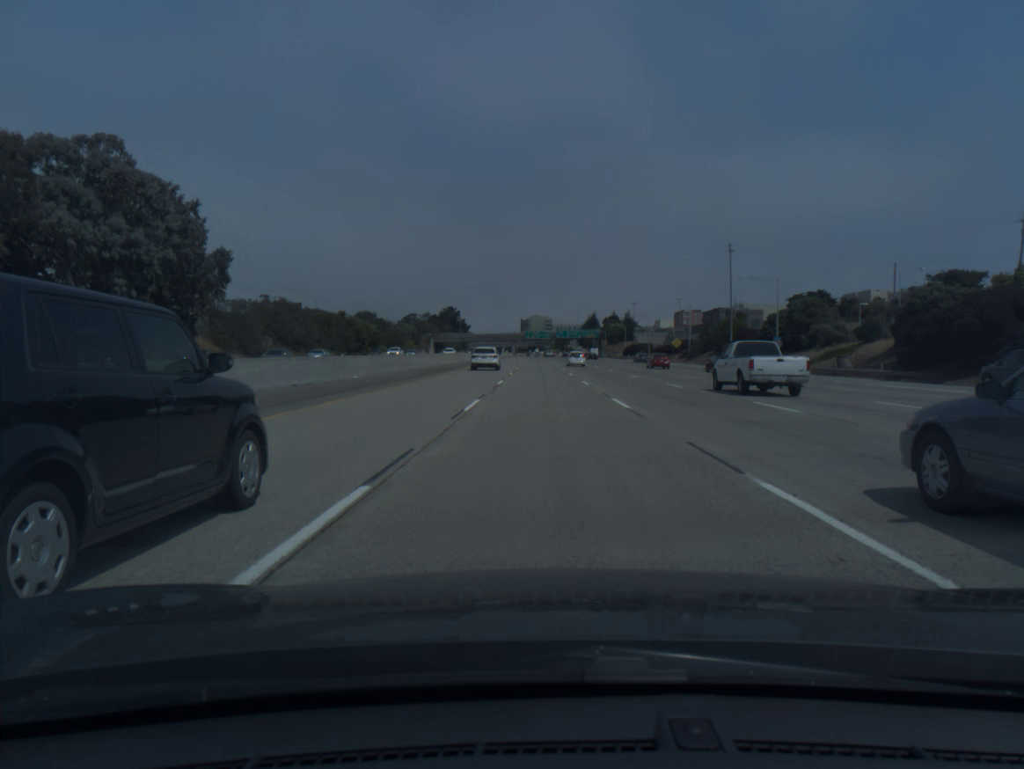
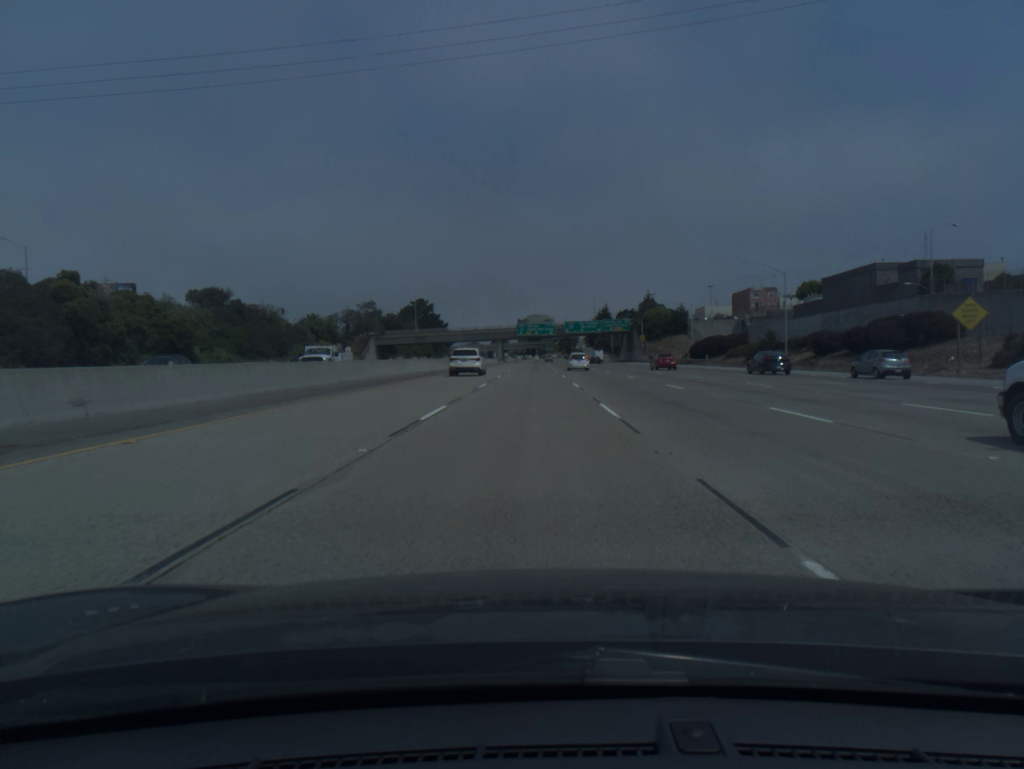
(-0.1, +102.7) m; 0°
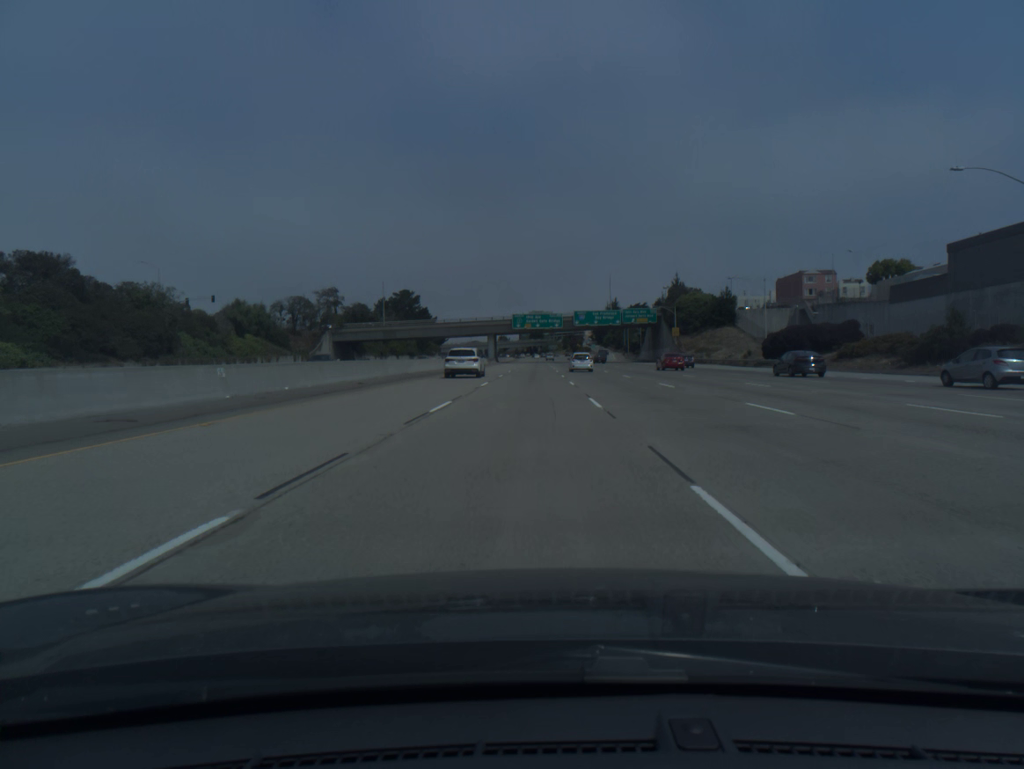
(0.0, +40.9) m; 0°
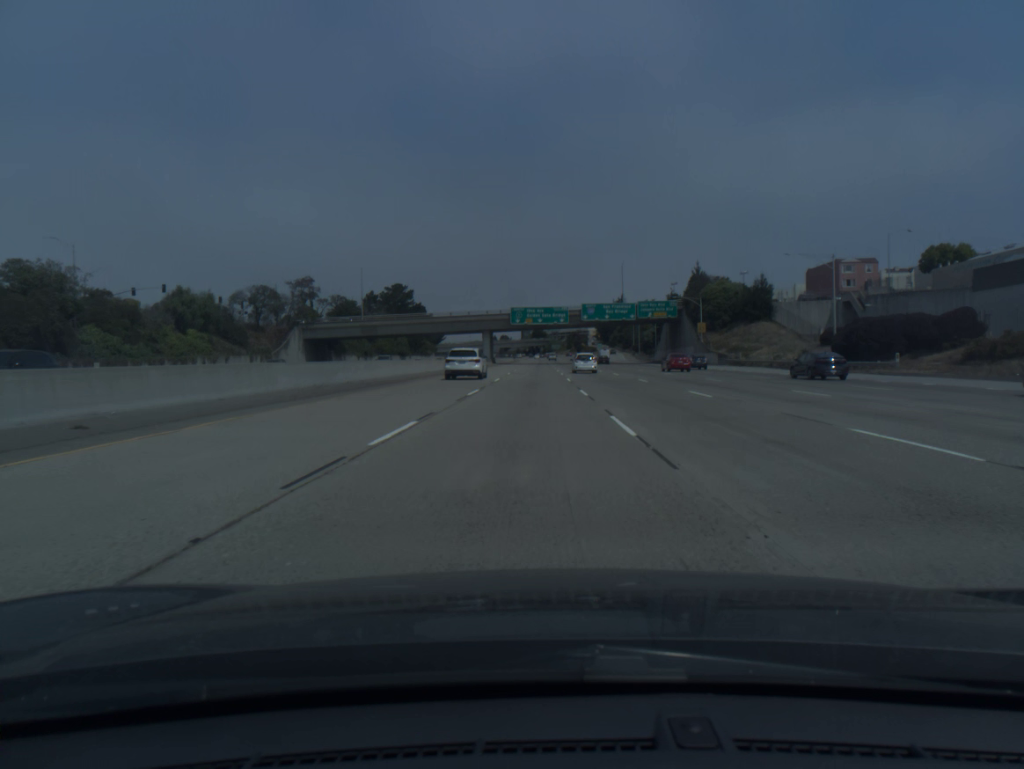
(0.0, +20.5) m; 0°
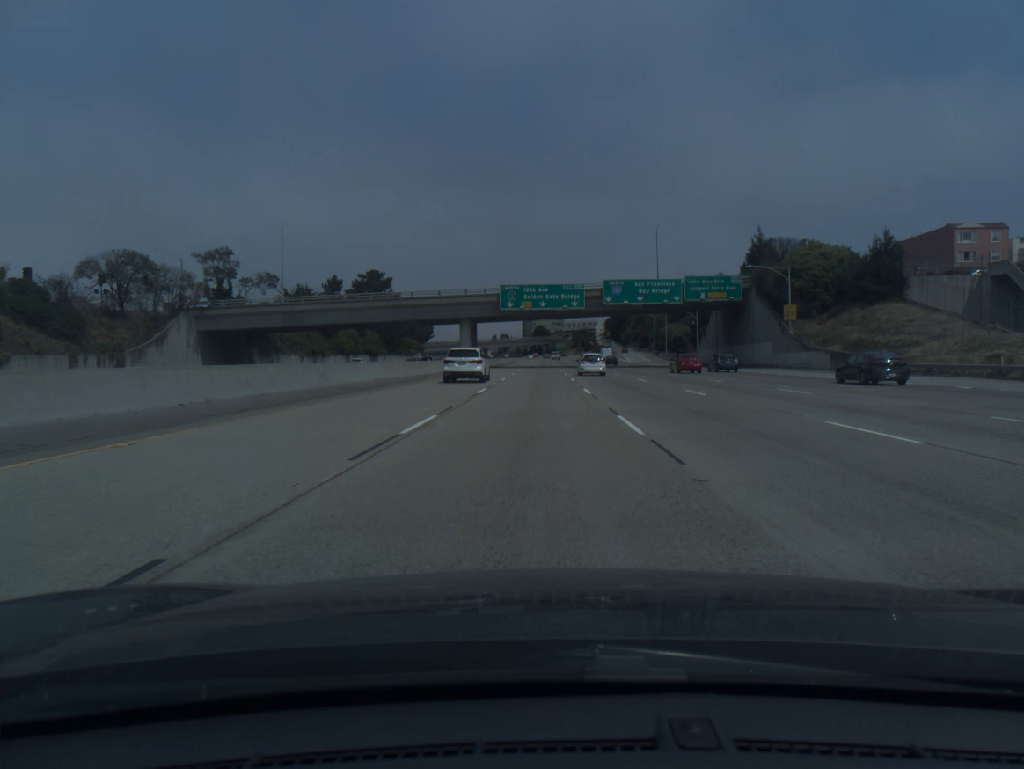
(-0.1, +41.0) m; 0°
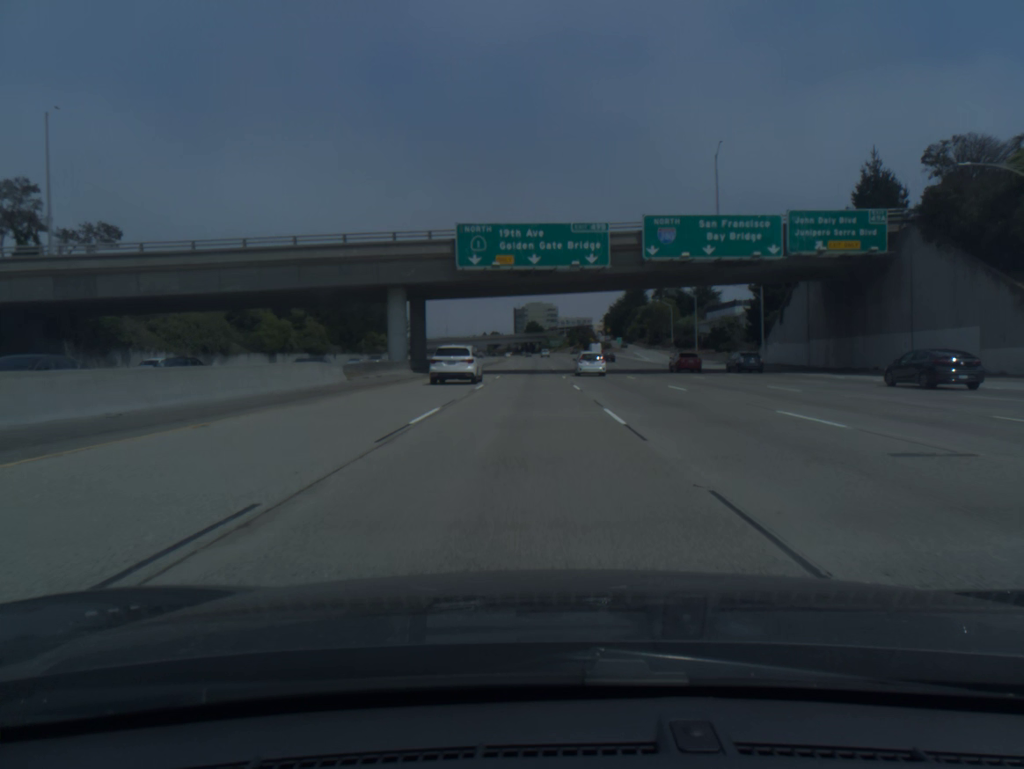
(+0.2, +41.1) m; +1°
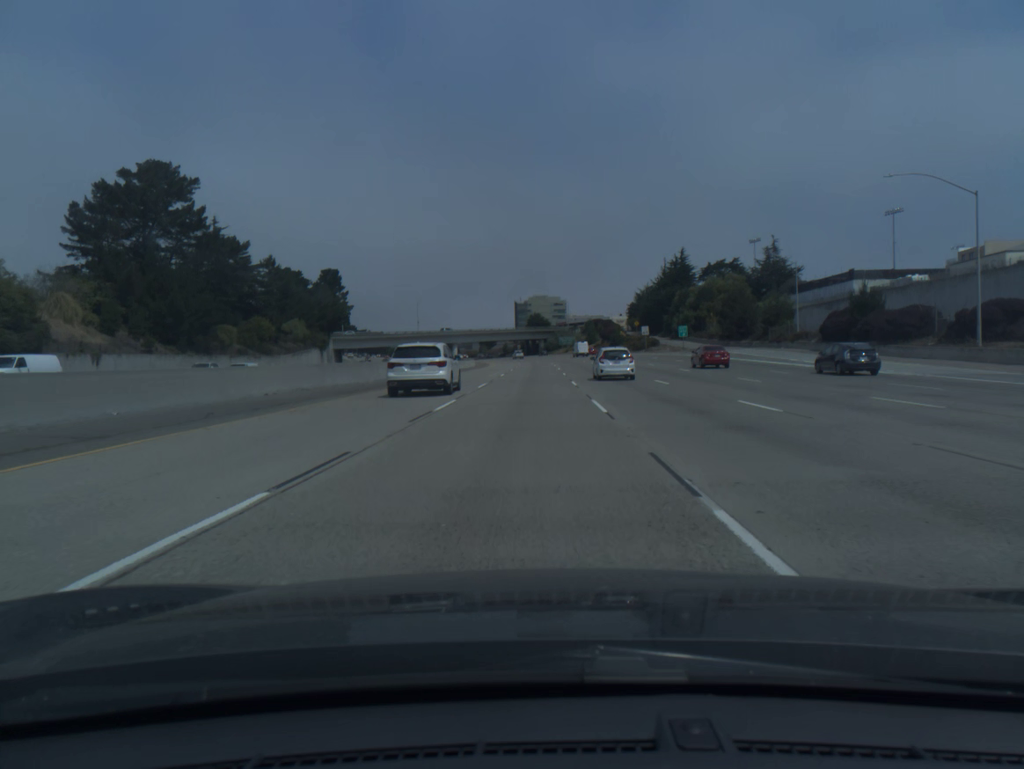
(-0.1, +82.2) m; 0°
